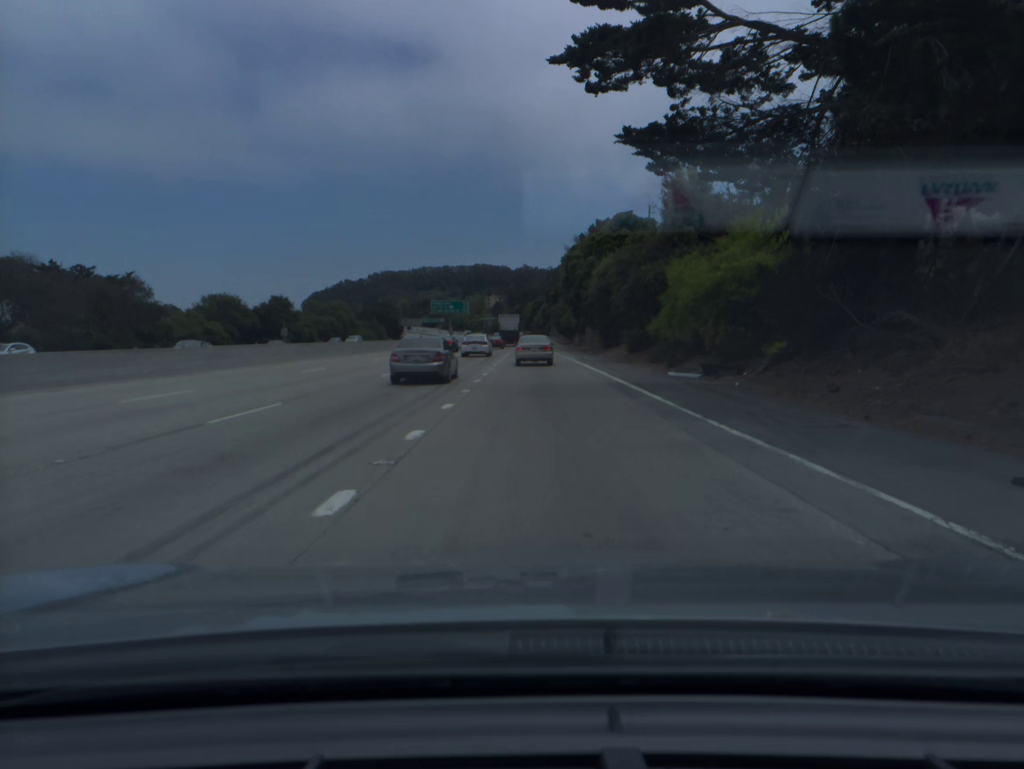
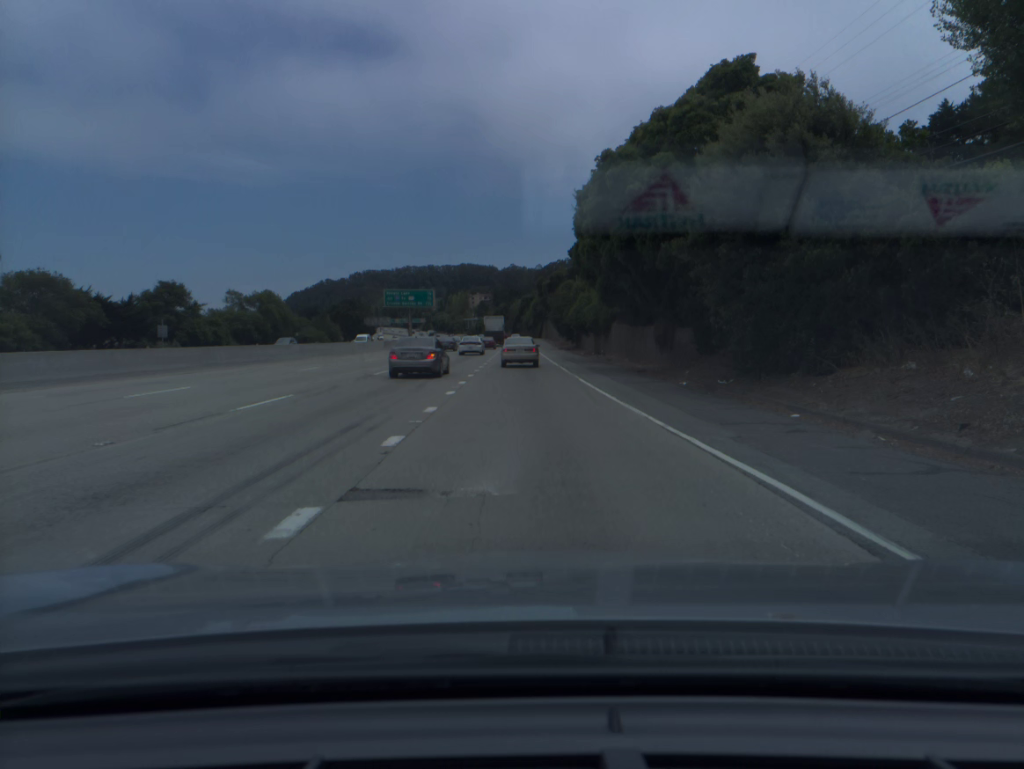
(+0.4, +41.0) m; +1°
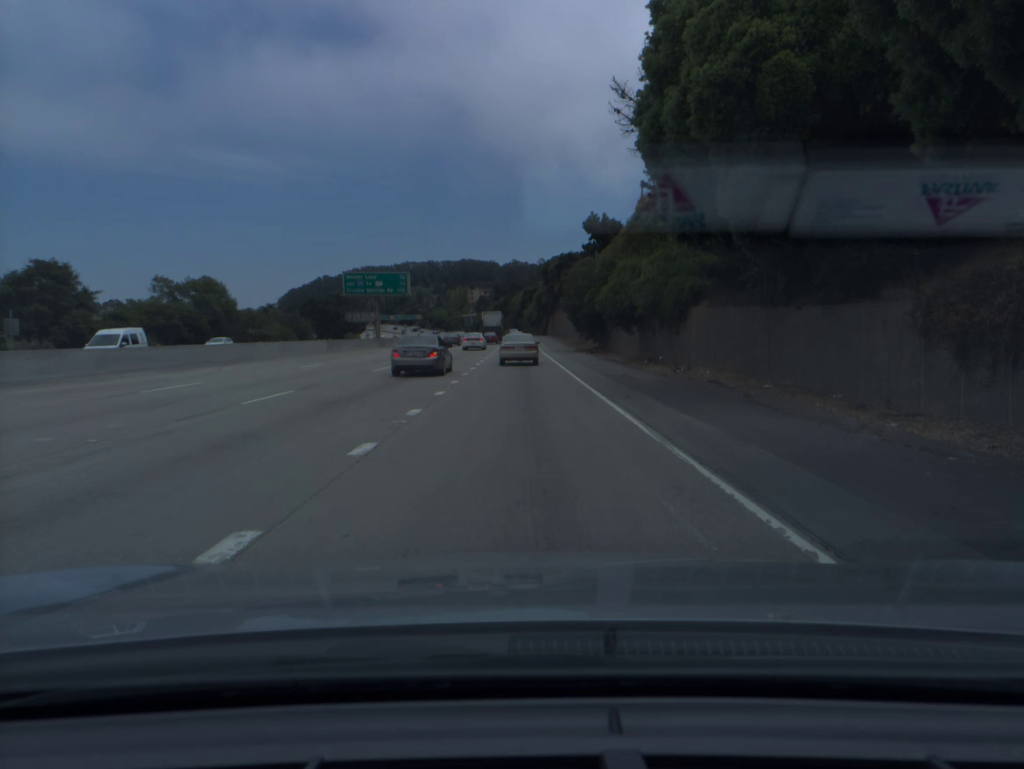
(0.0, +27.7) m; 0°
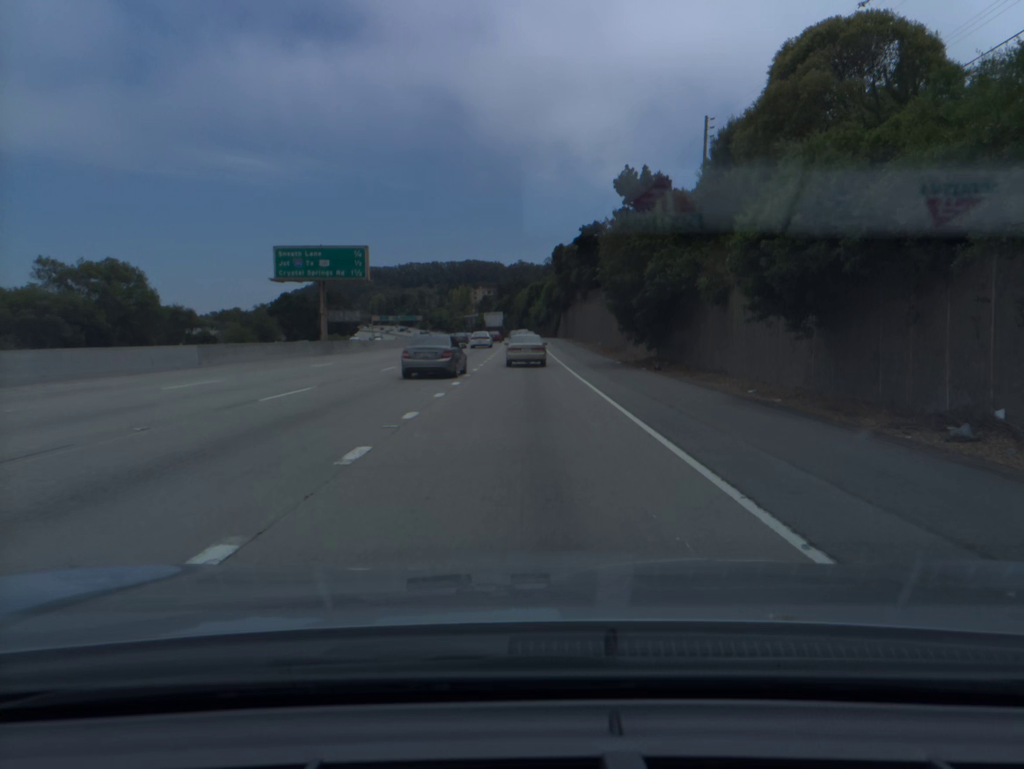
(-0.1, +27.6) m; 0°
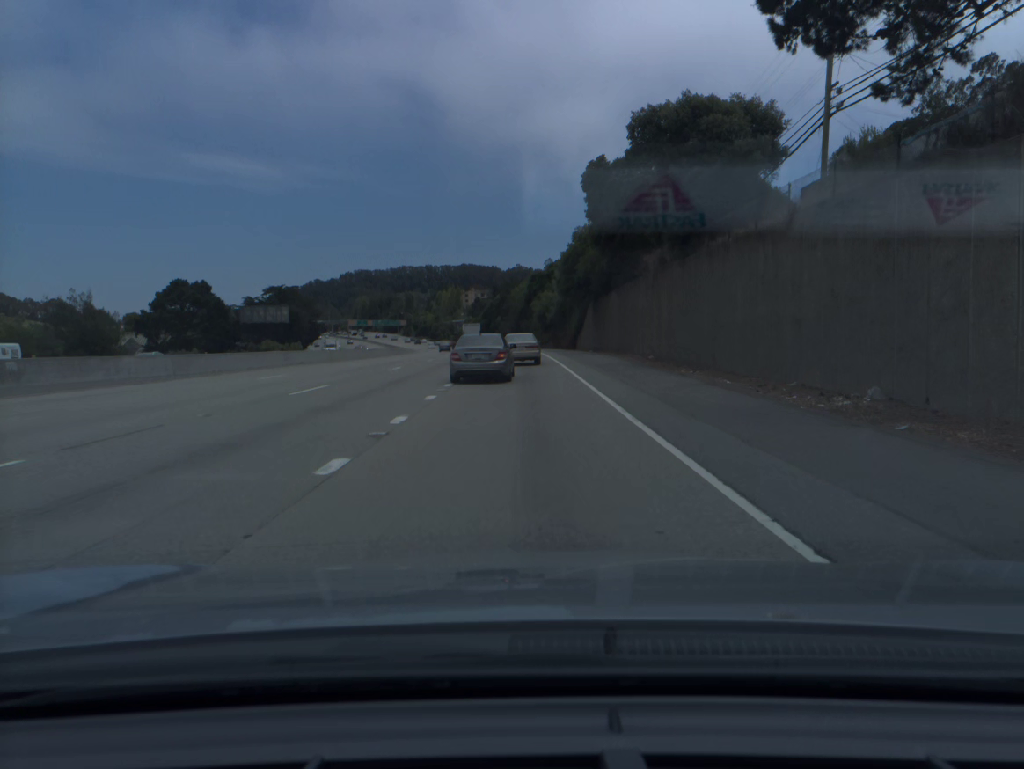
(0.0, +54.4) m; 0°
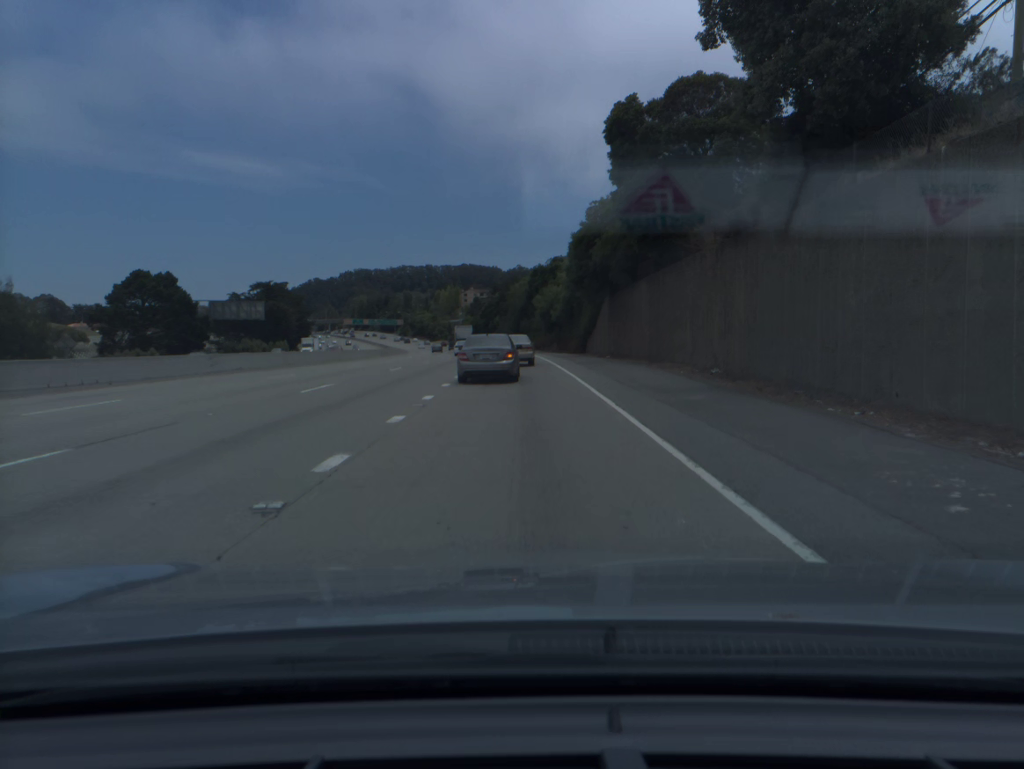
(0.0, +13.4) m; 0°
